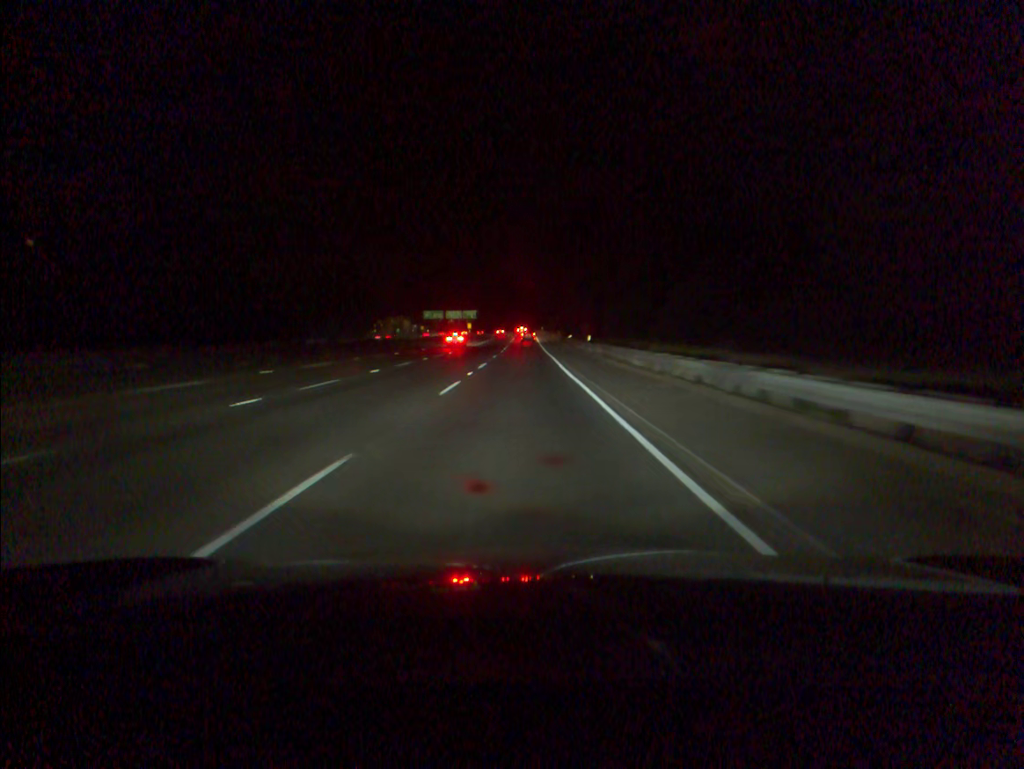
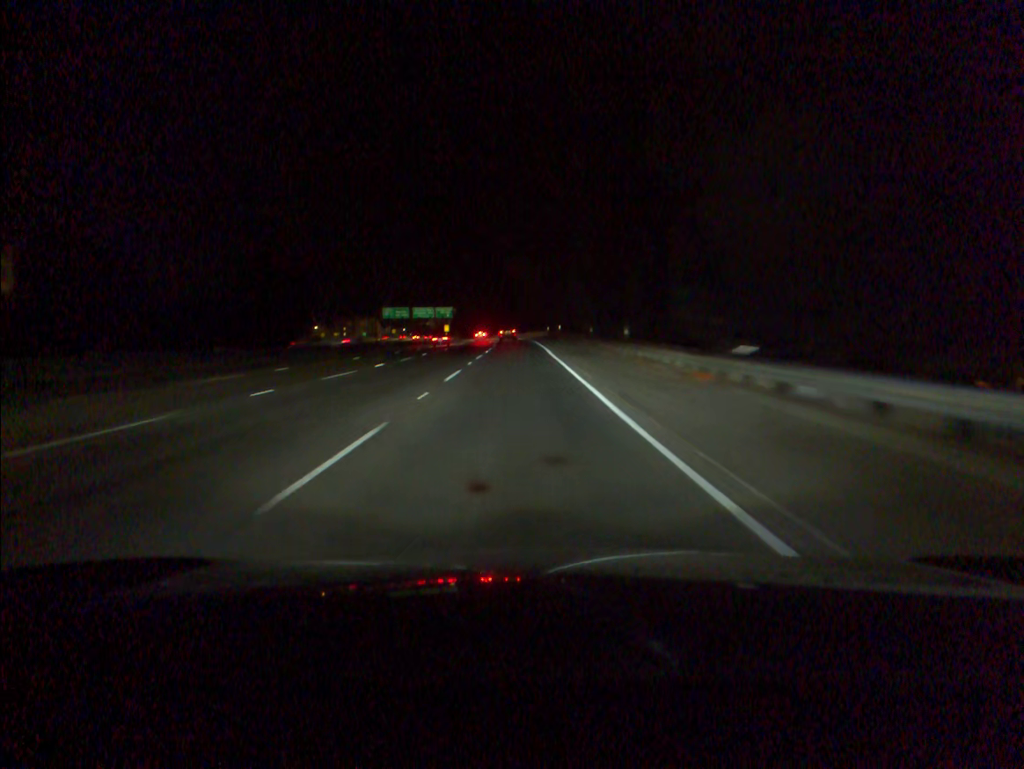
(+0.1, +69.6) m; 0°
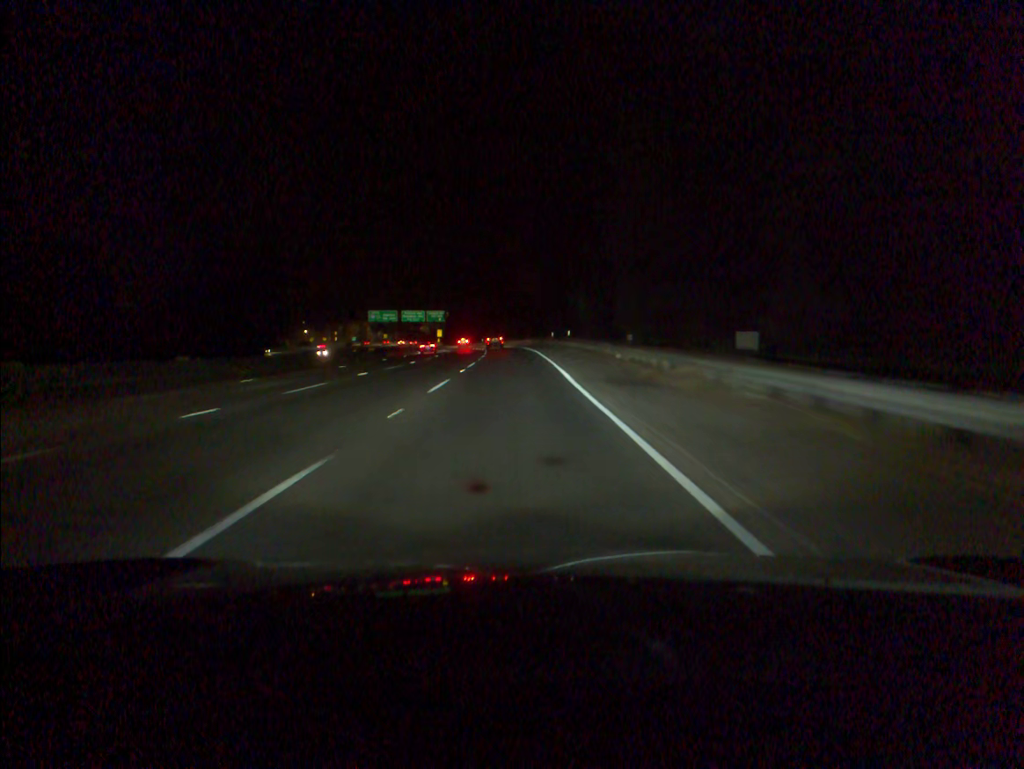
(0.0, +17.5) m; 0°
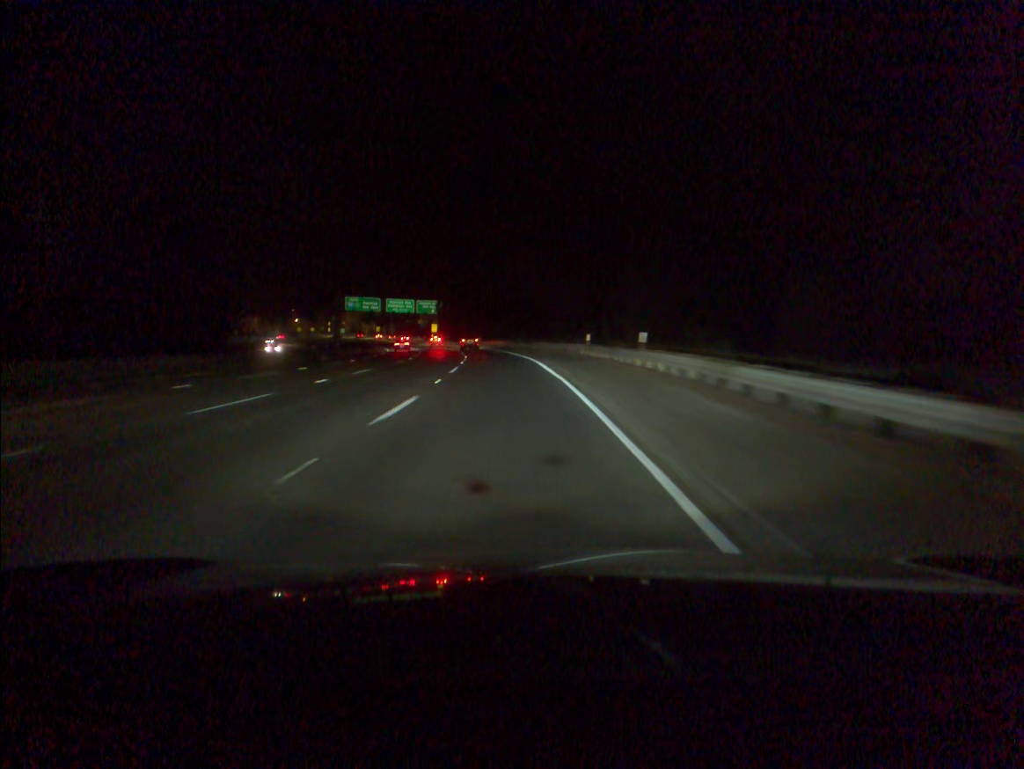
(-0.1, +34.6) m; -1°
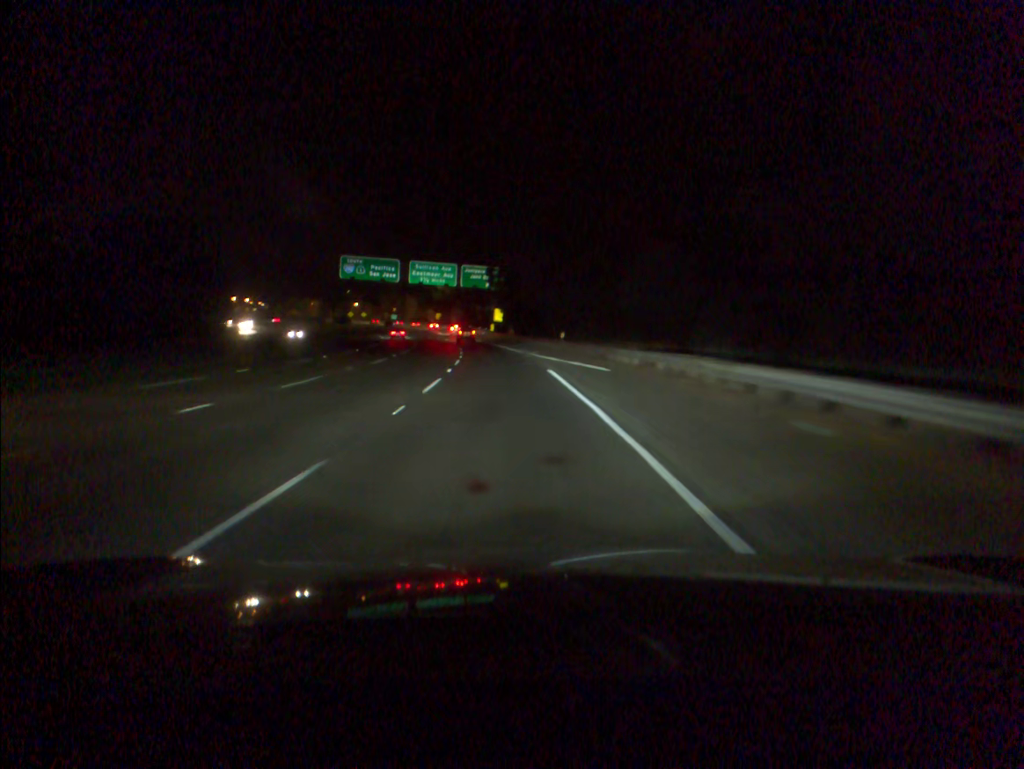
(-3.1, +68.1) m; -6°
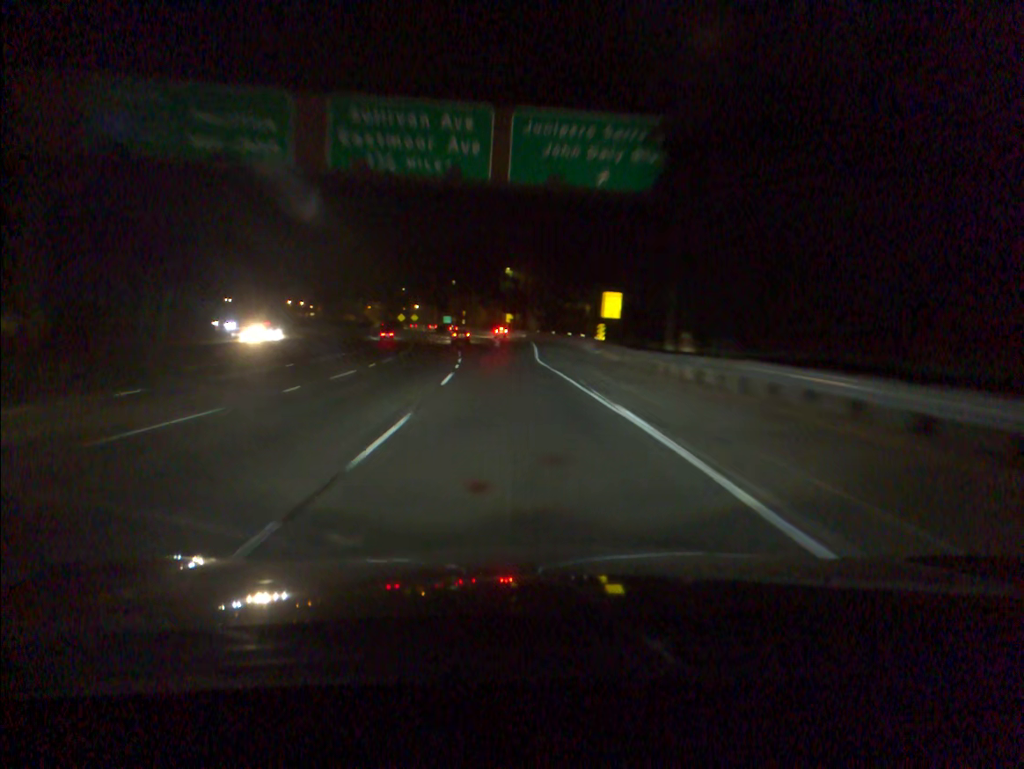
(-3.8, +67.7) m; -6°
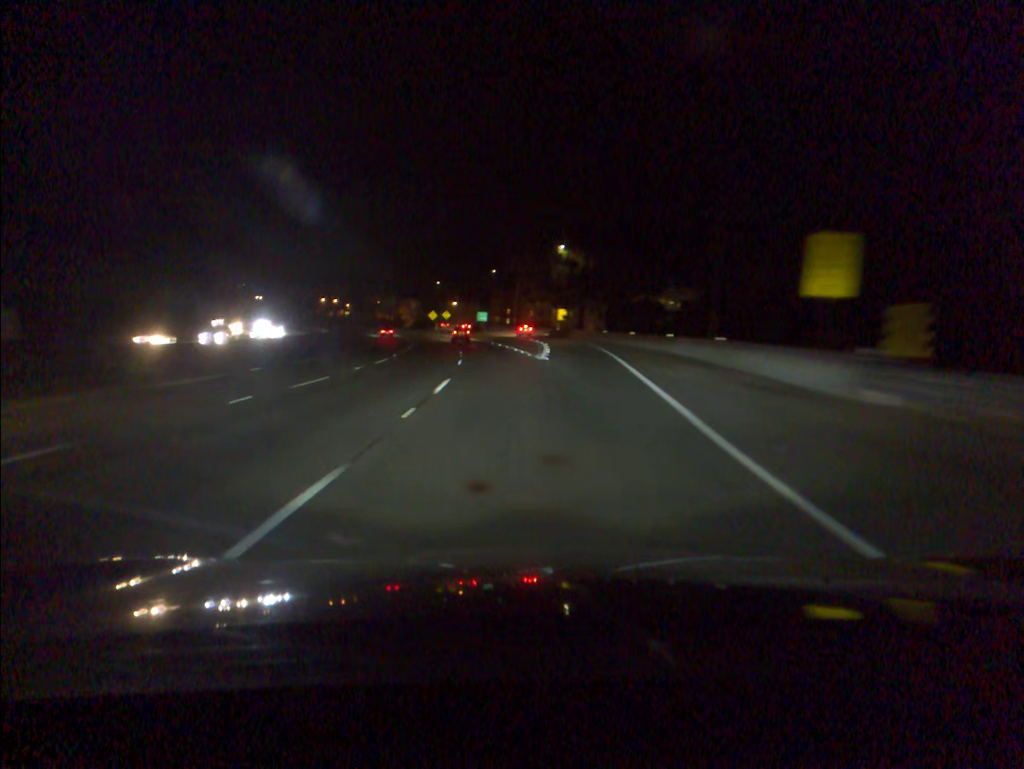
(-1.0, +34.0) m; -3°
